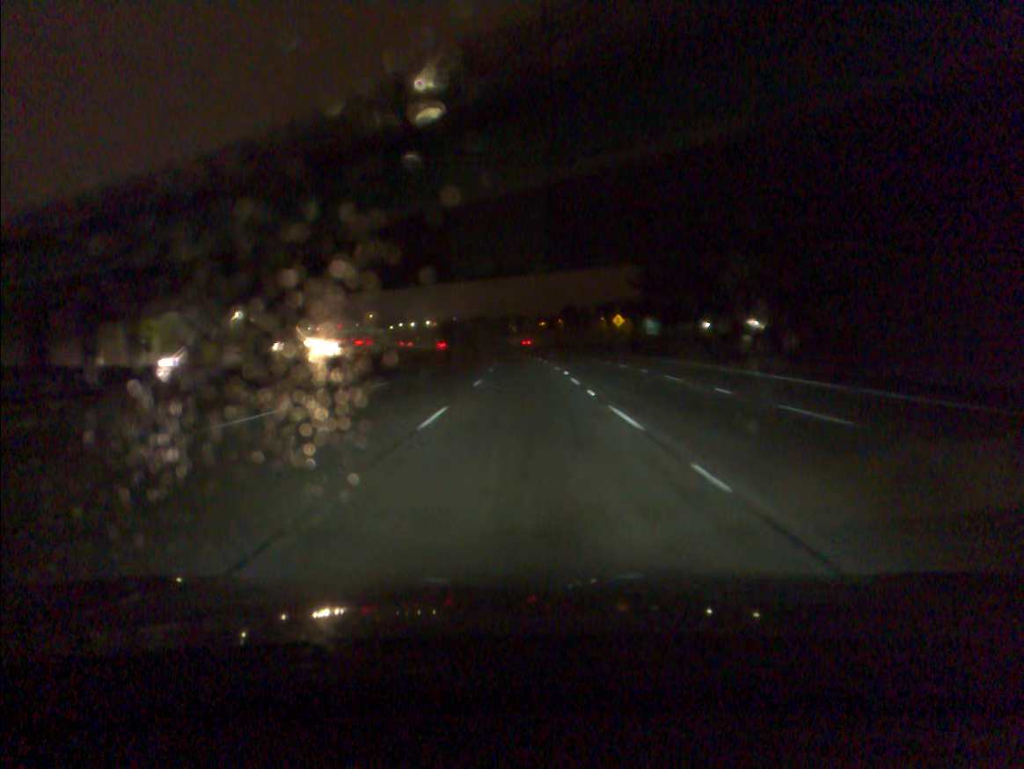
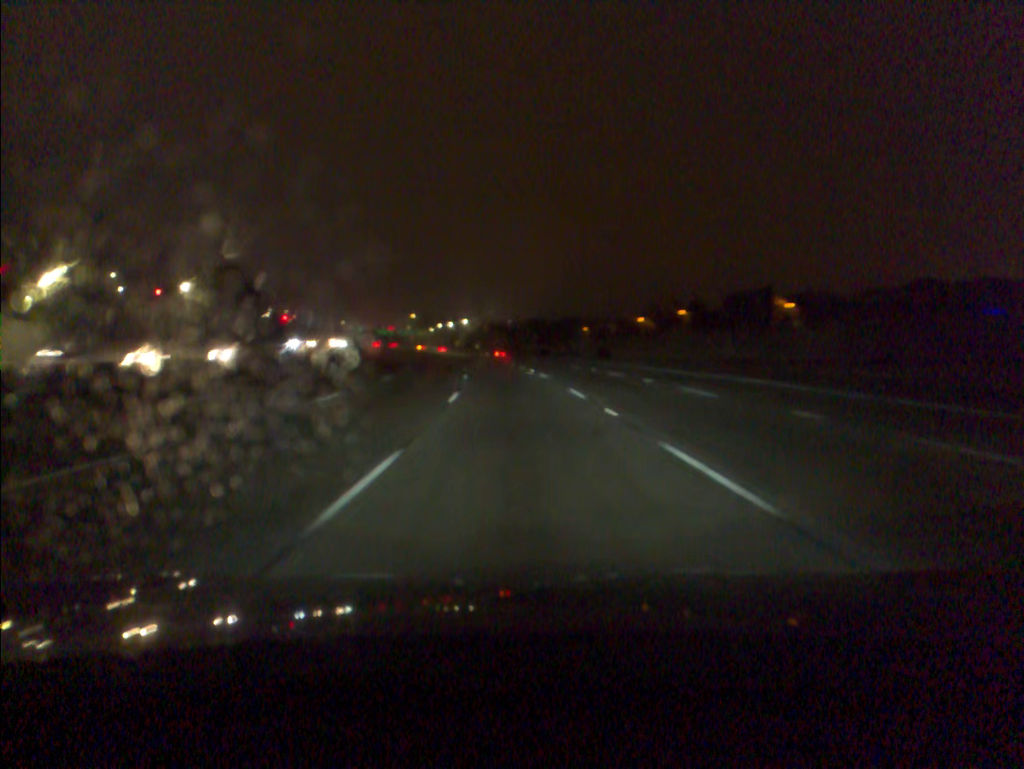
(-2.0, +92.0) m; -4°
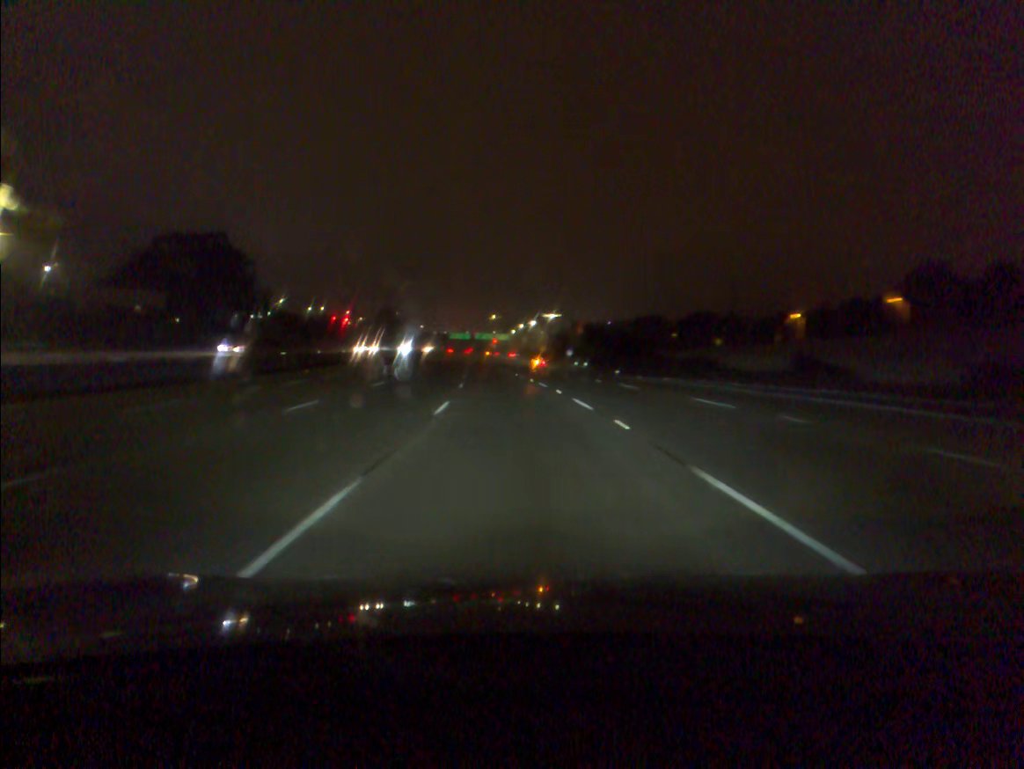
(-4.4, +73.8) m; -7°
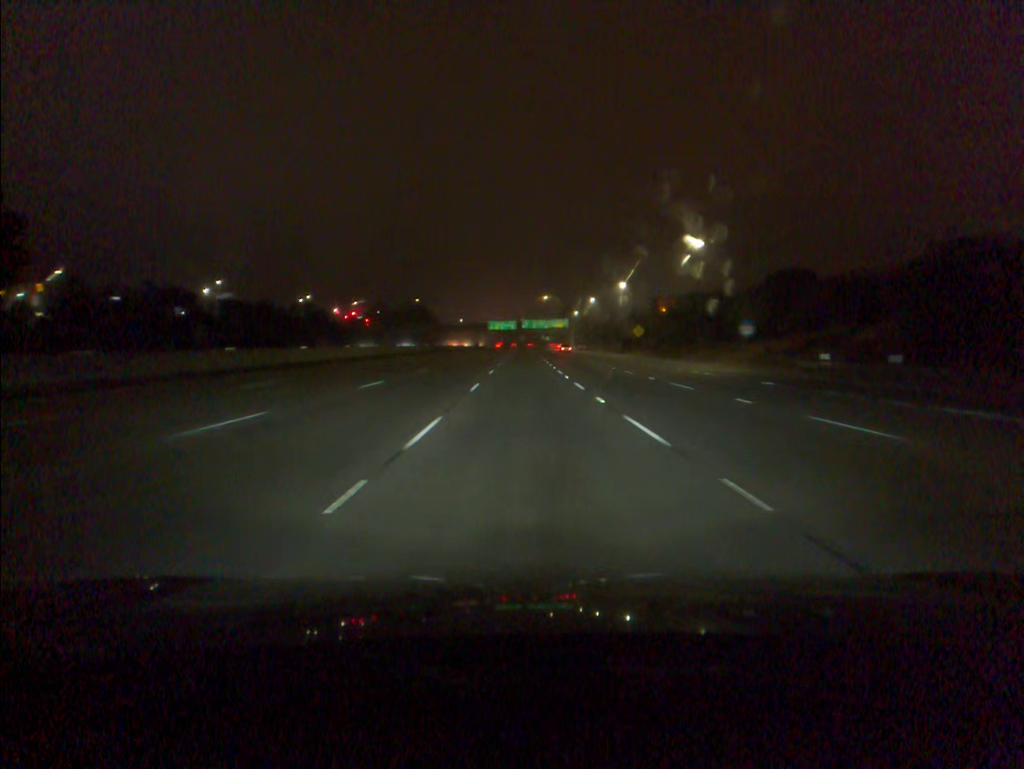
(-4.8, +92.9) m; -4°
